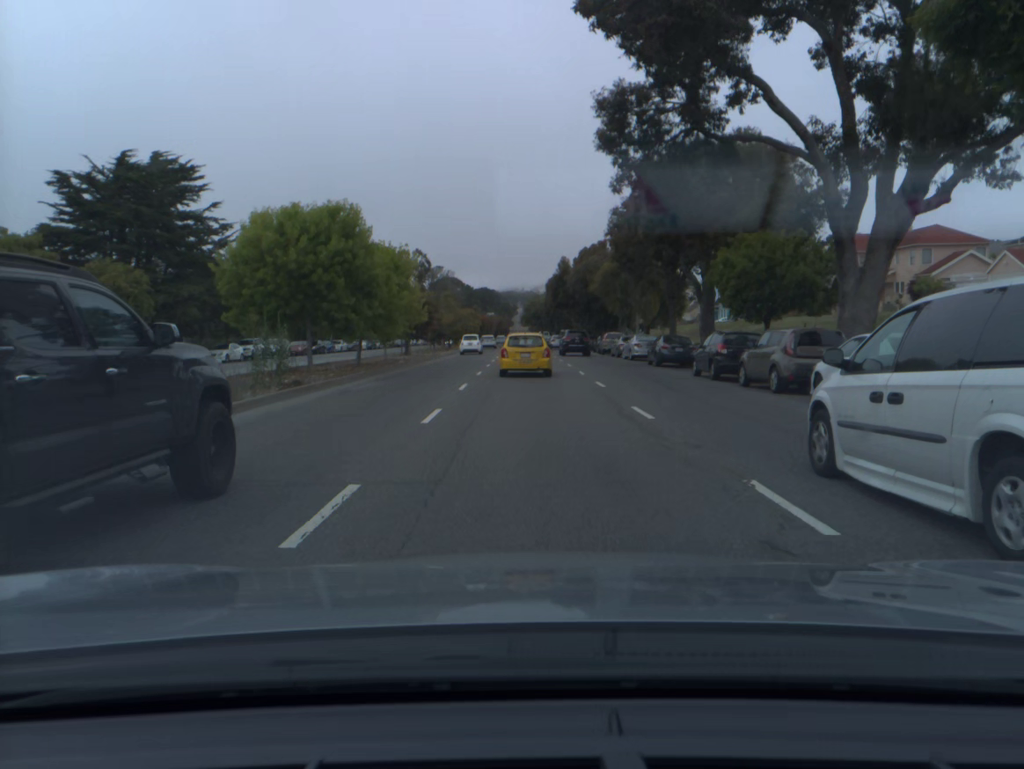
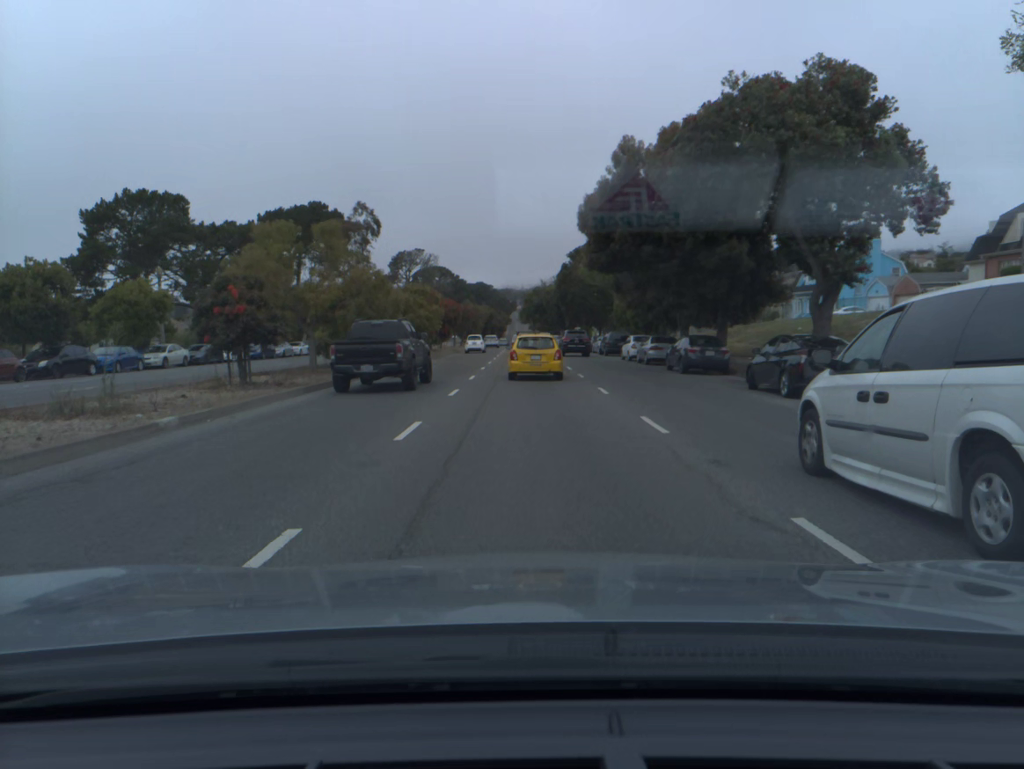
(0.0, +45.1) m; 0°
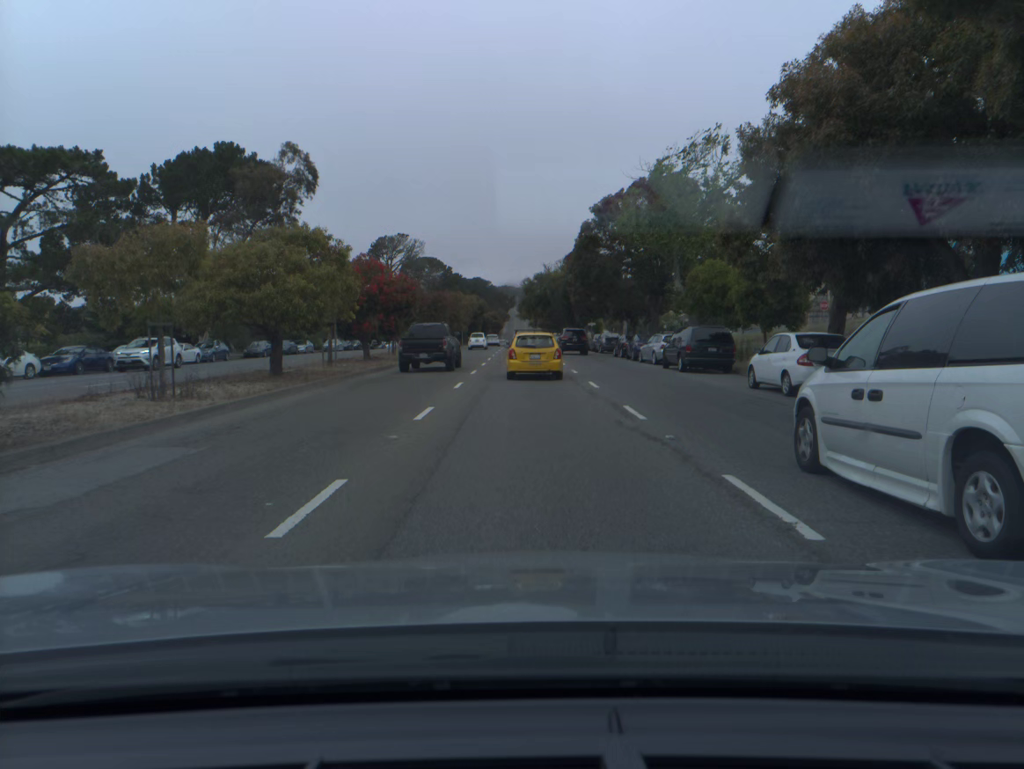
(0.0, +27.1) m; 0°
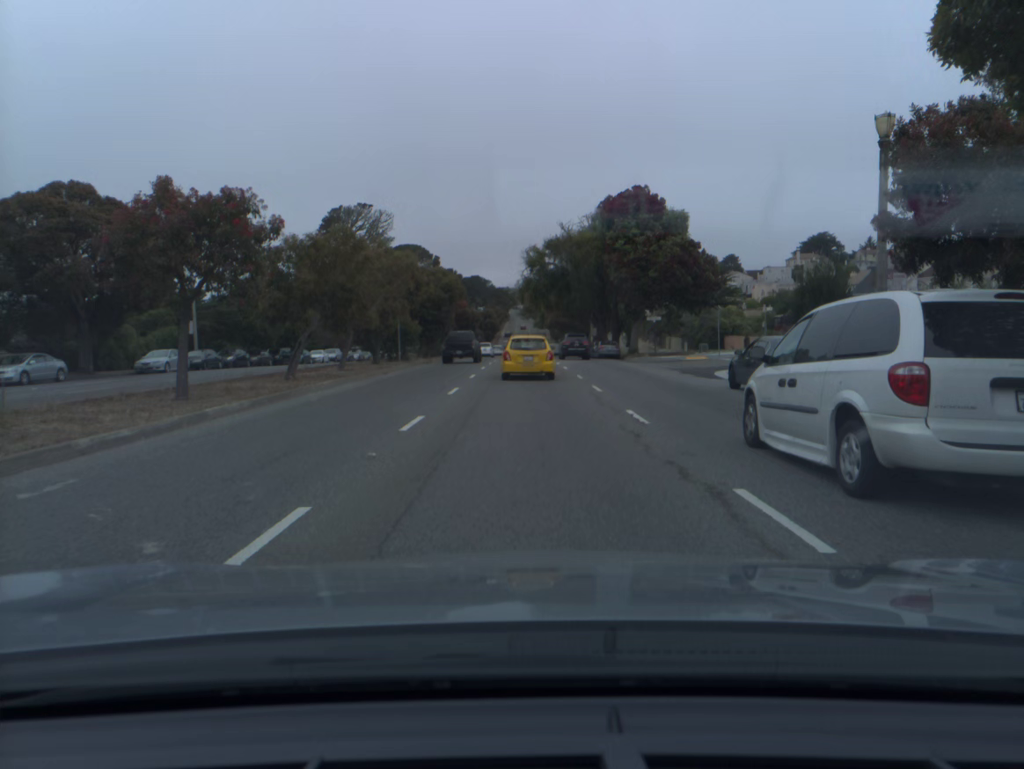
(-0.1, +44.8) m; 0°
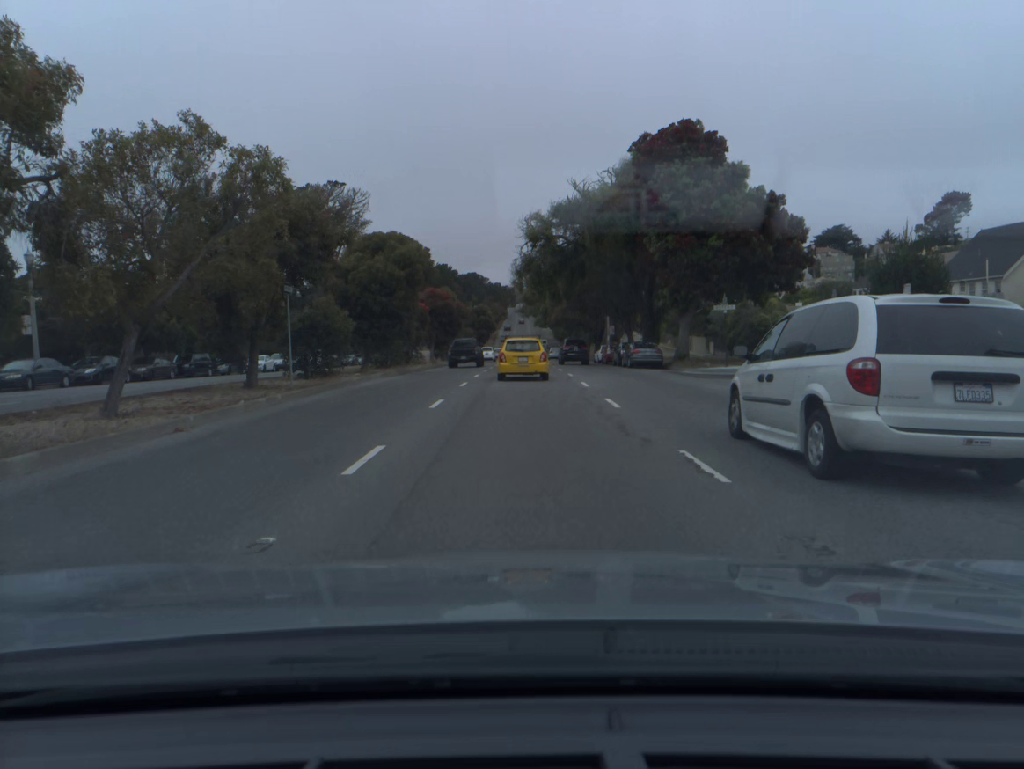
(0.0, +18.3) m; 0°
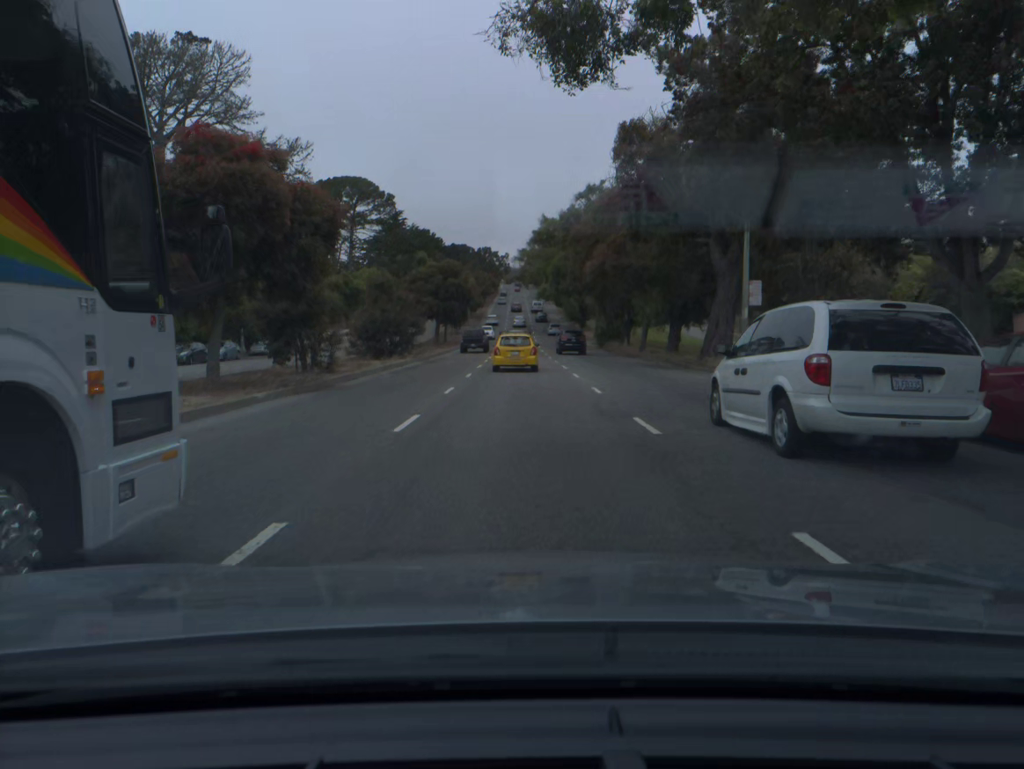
(-0.2, +47.3) m; 0°
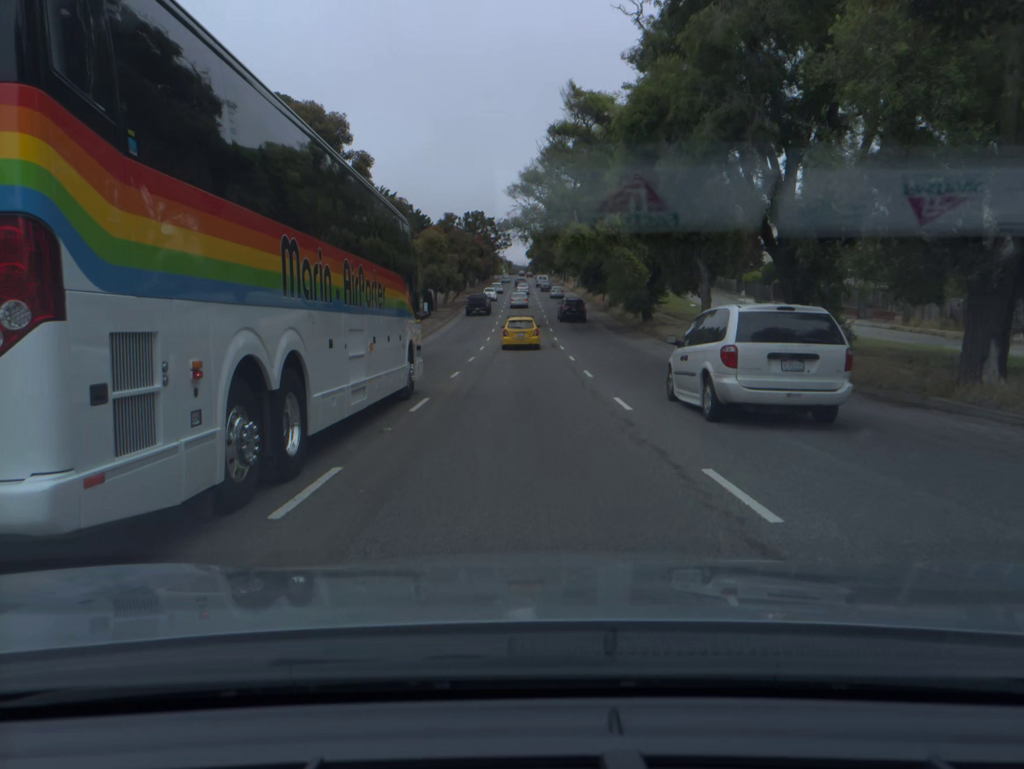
(-0.1, +48.5) m; 0°
